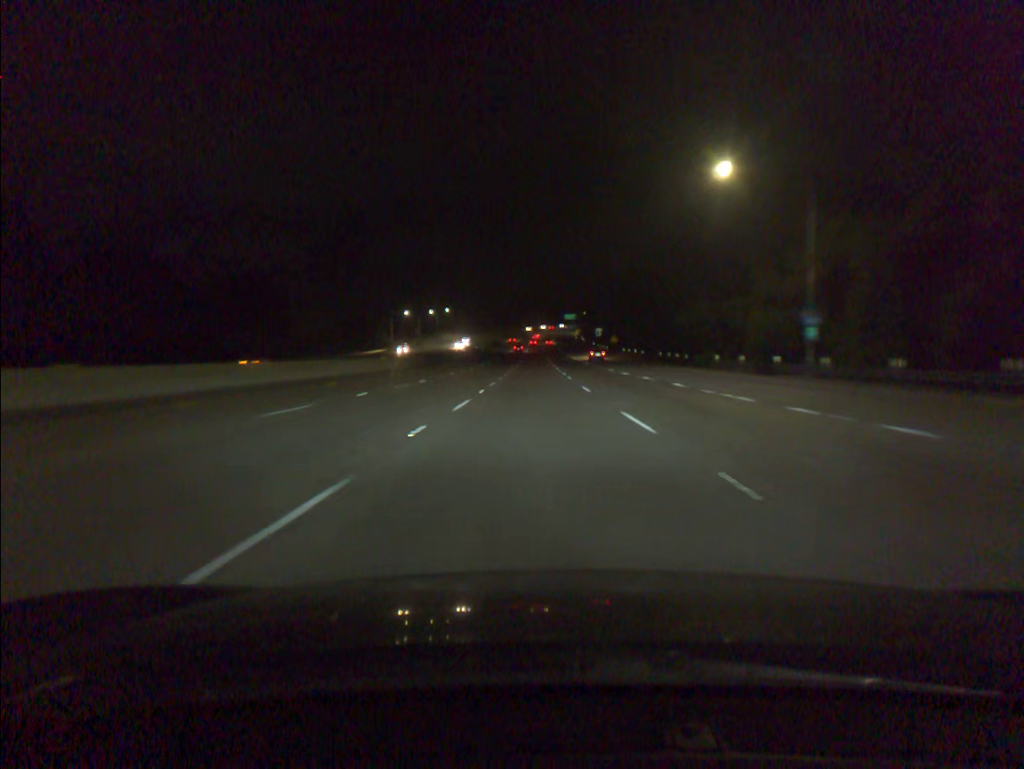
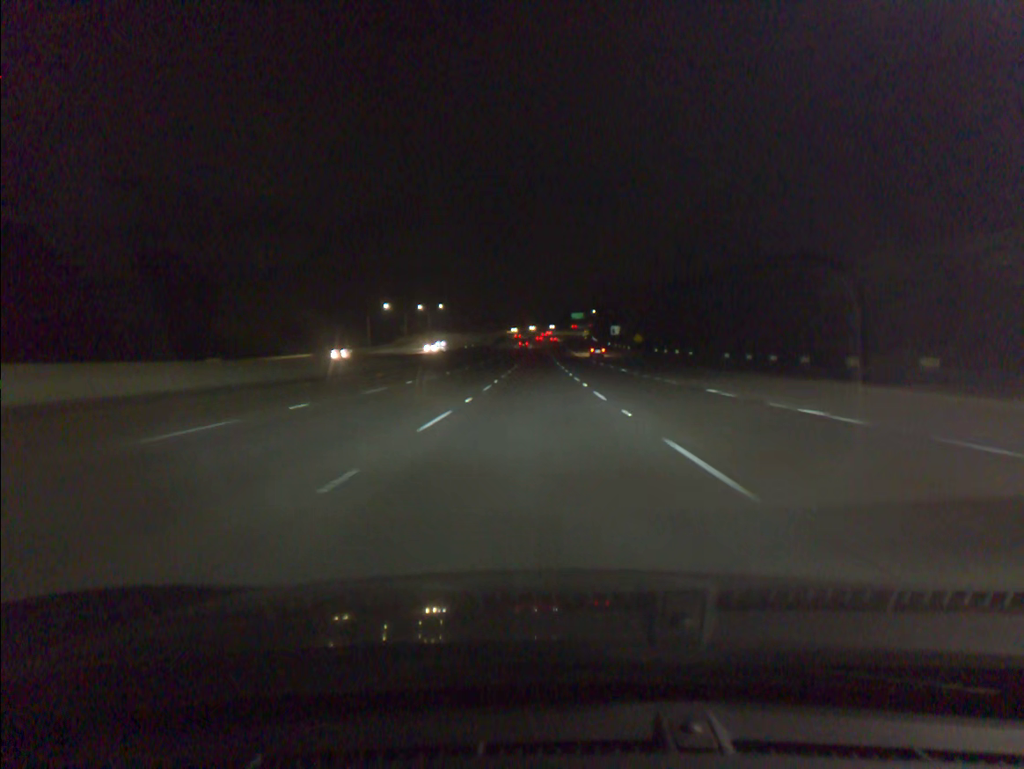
(-0.1, +33.7) m; 0°
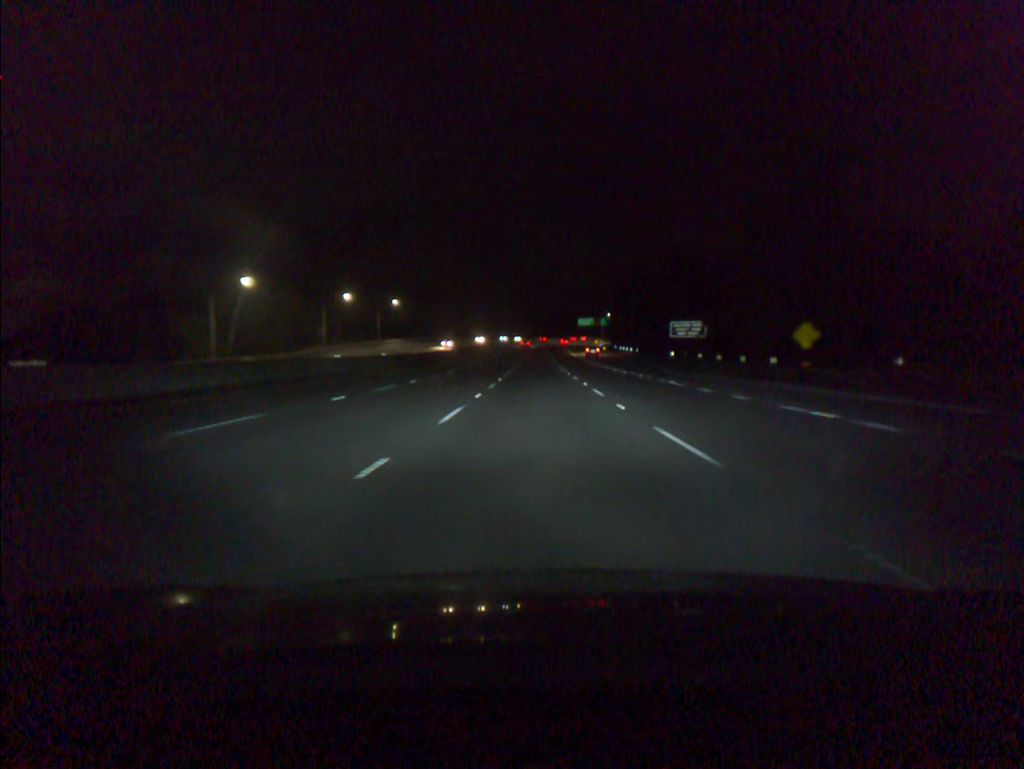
(-0.2, +83.9) m; 0°
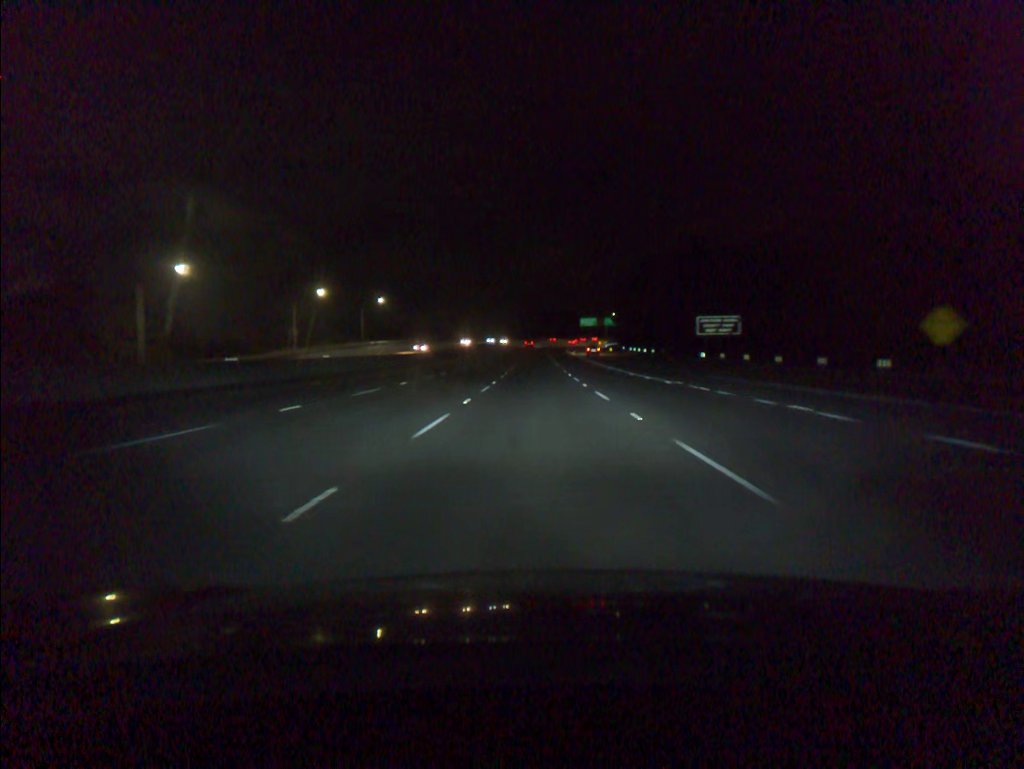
(0.0, +16.7) m; 0°
